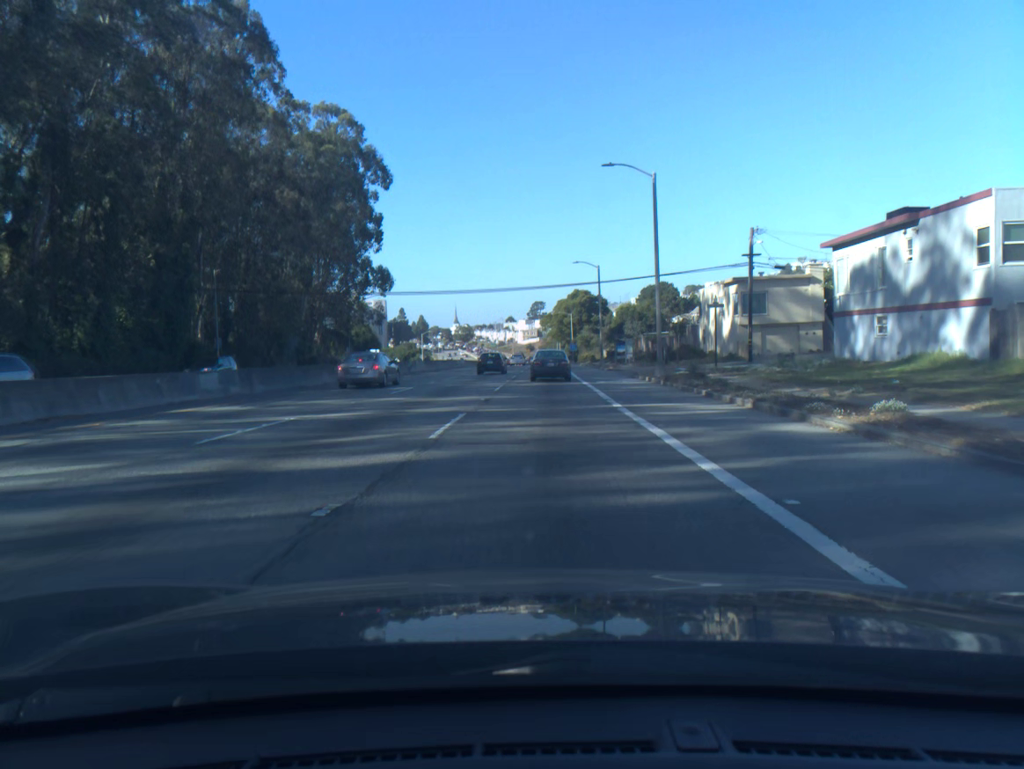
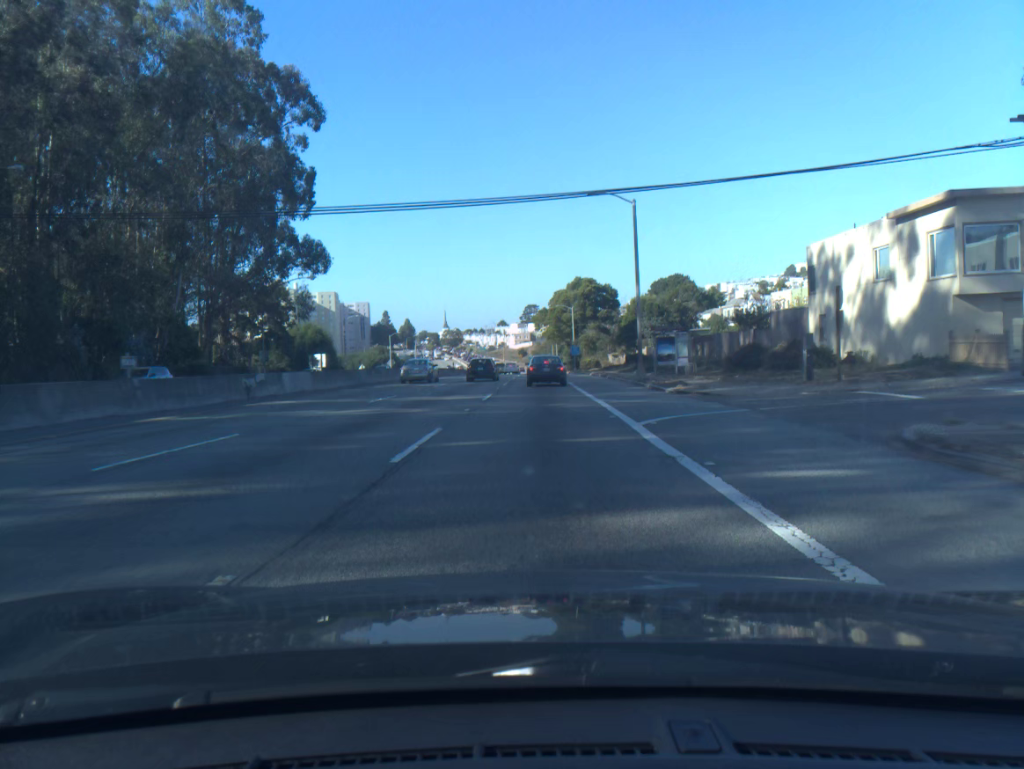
(+0.1, +31.5) m; 0°
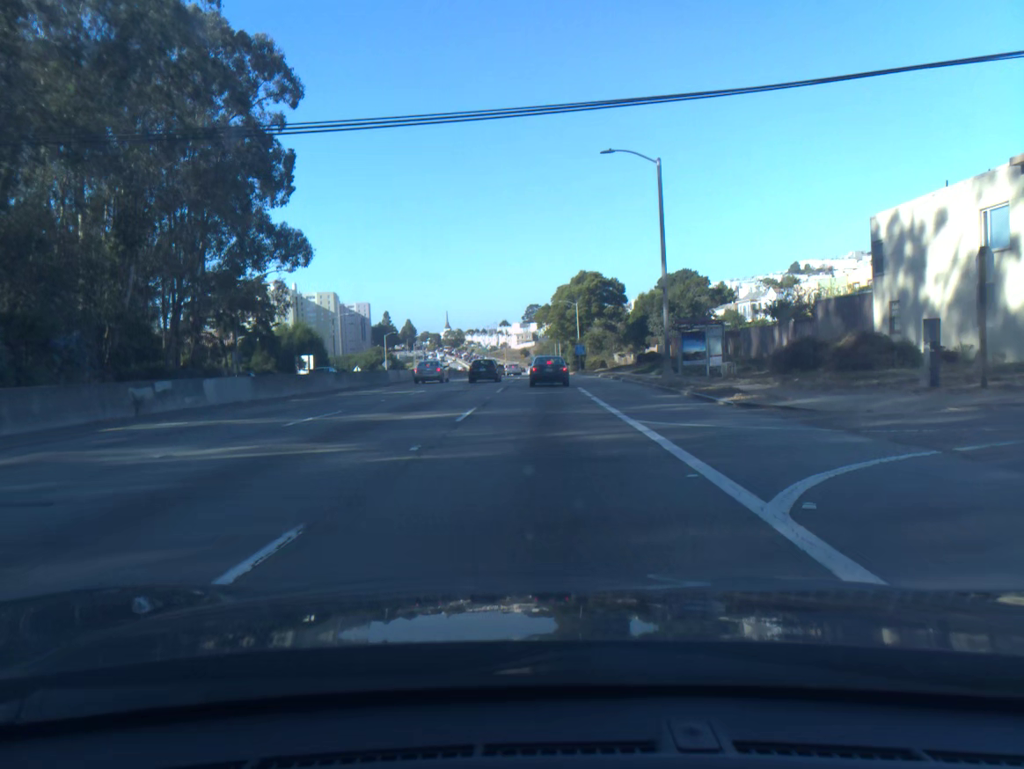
(0.0, +8.1) m; 0°
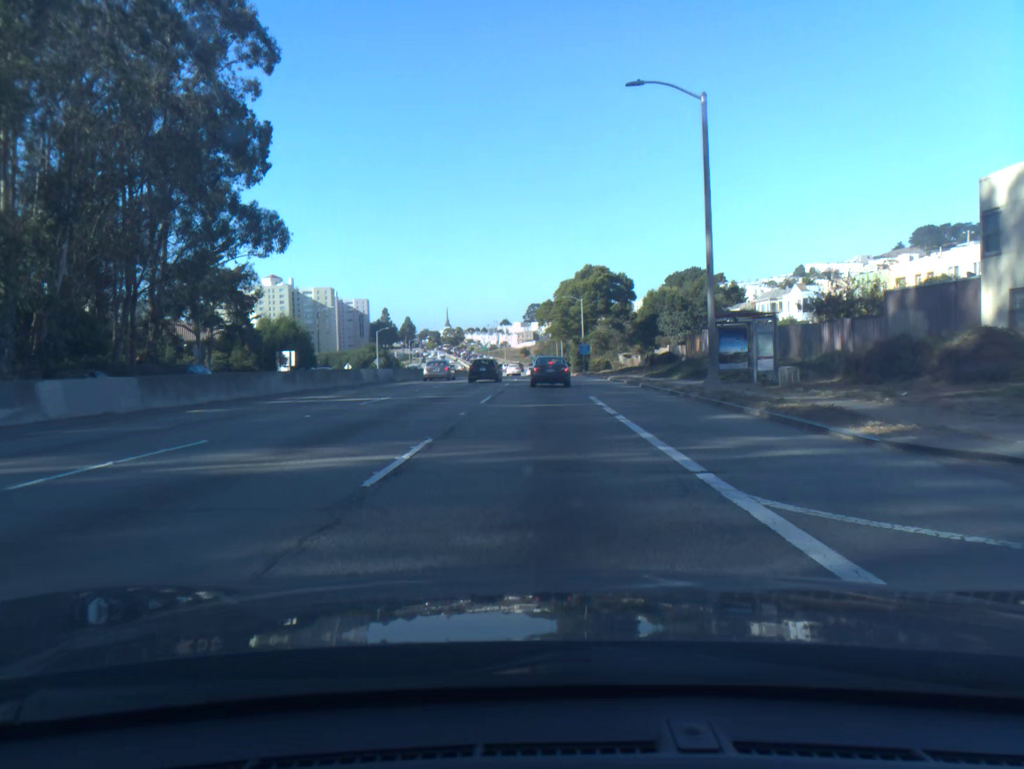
(0.0, +8.1) m; 0°
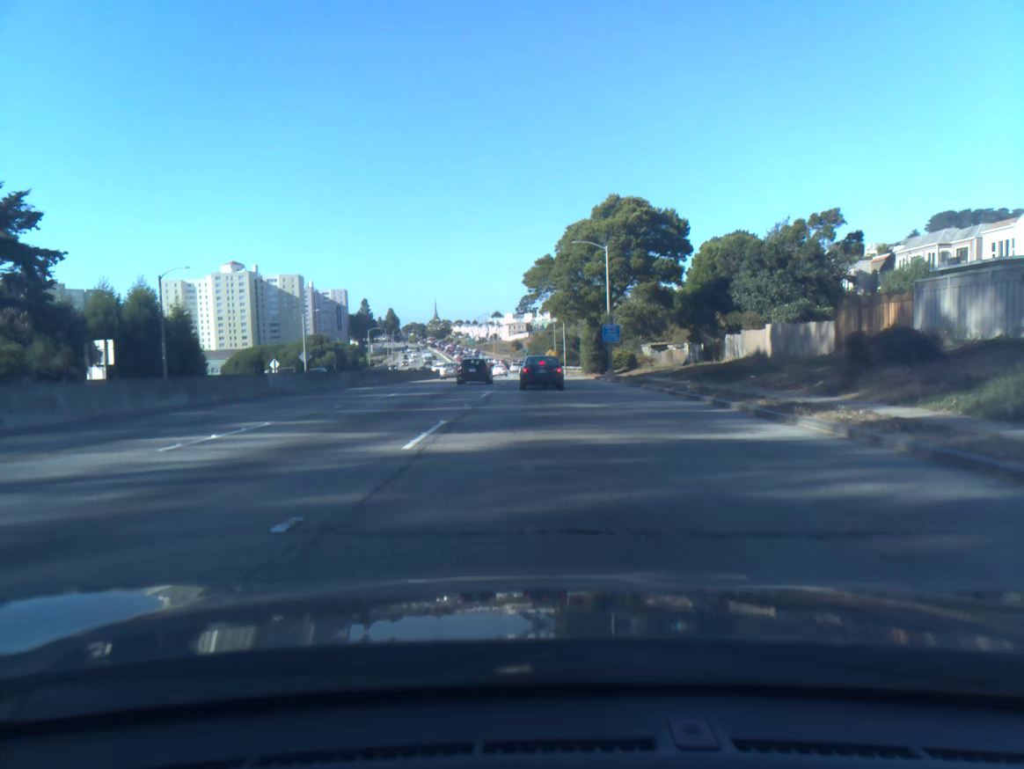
(+0.1, +41.2) m; 0°
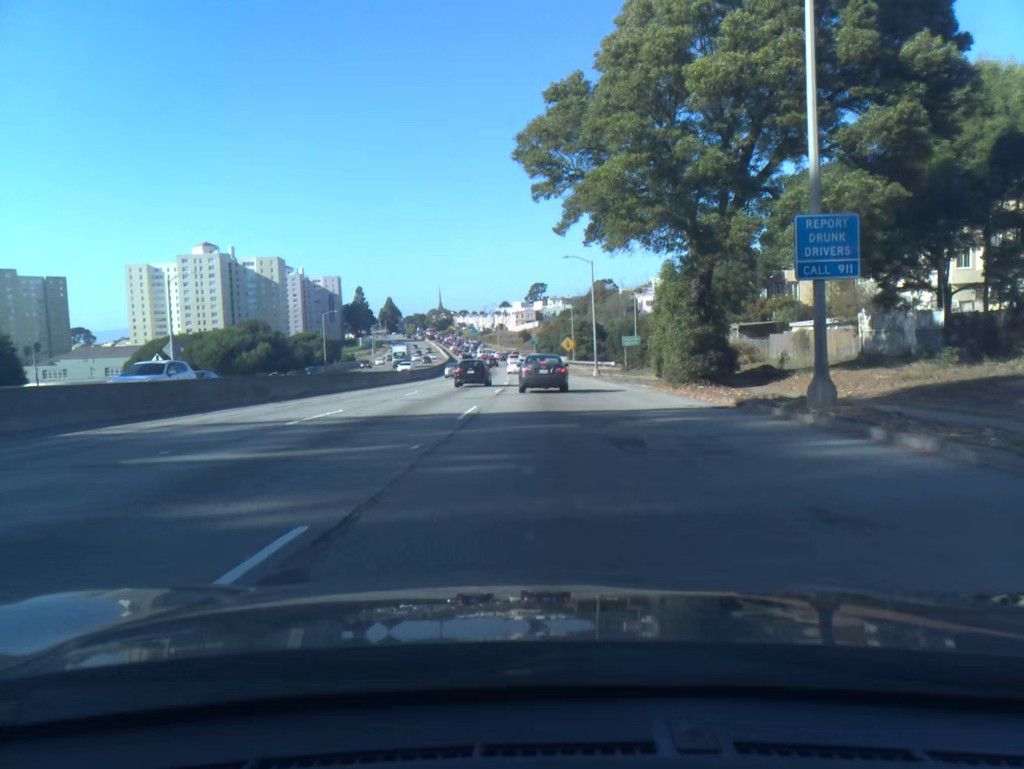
(-0.2, +39.3) m; -1°
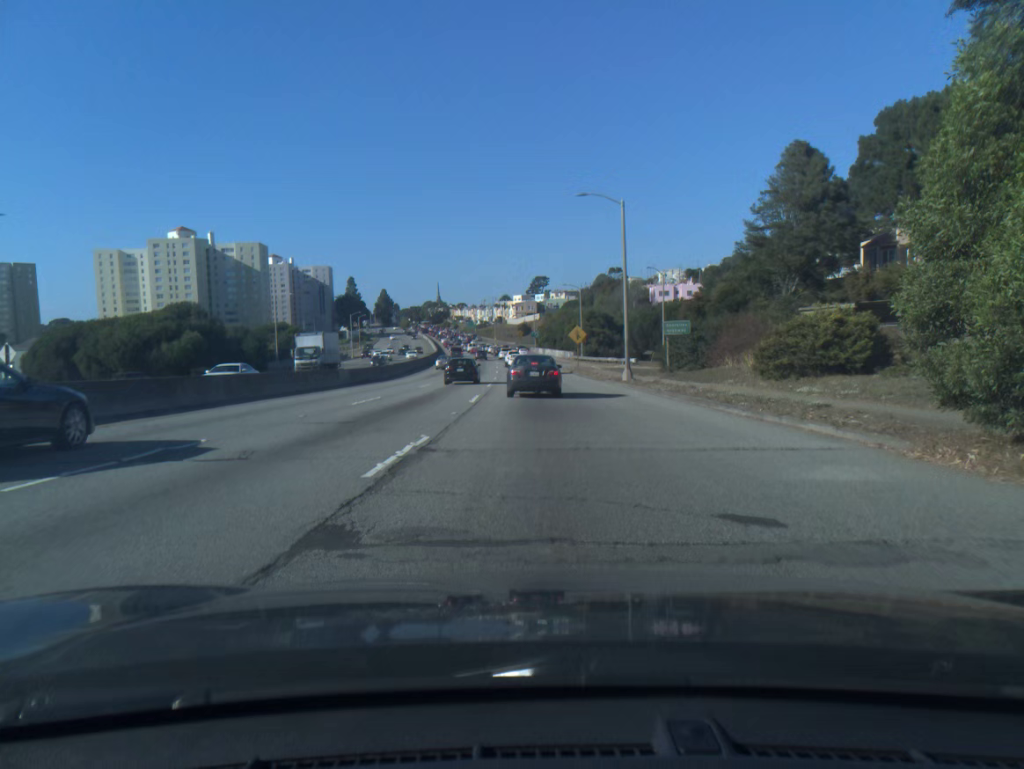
(0.0, +22.3) m; 0°
